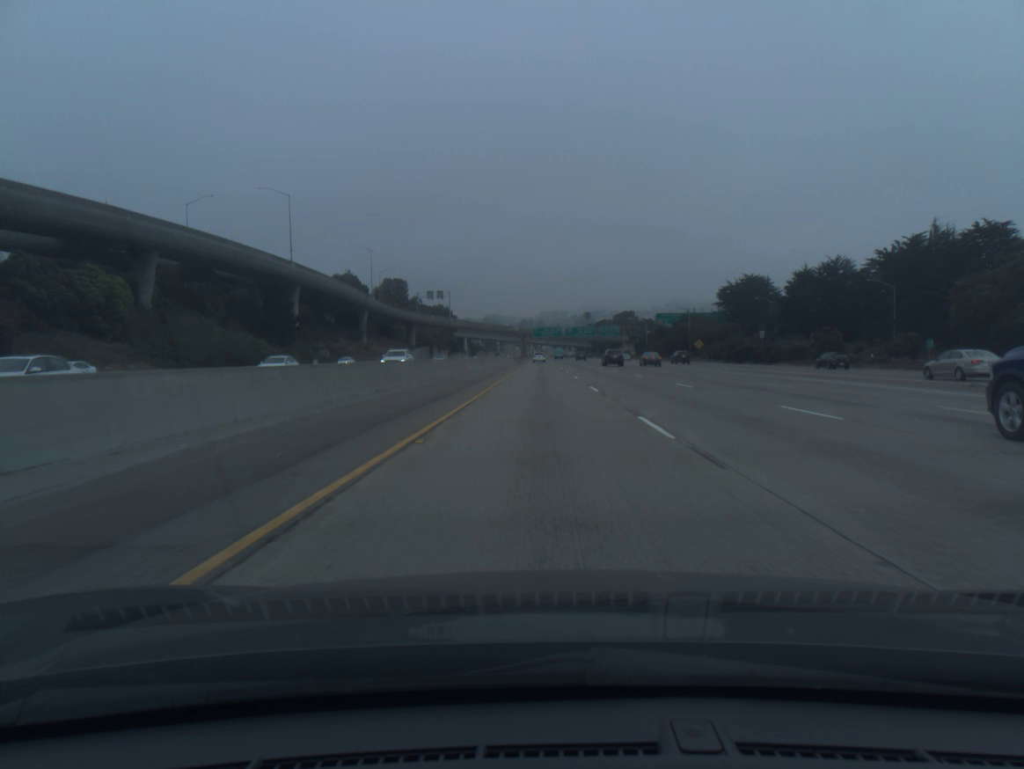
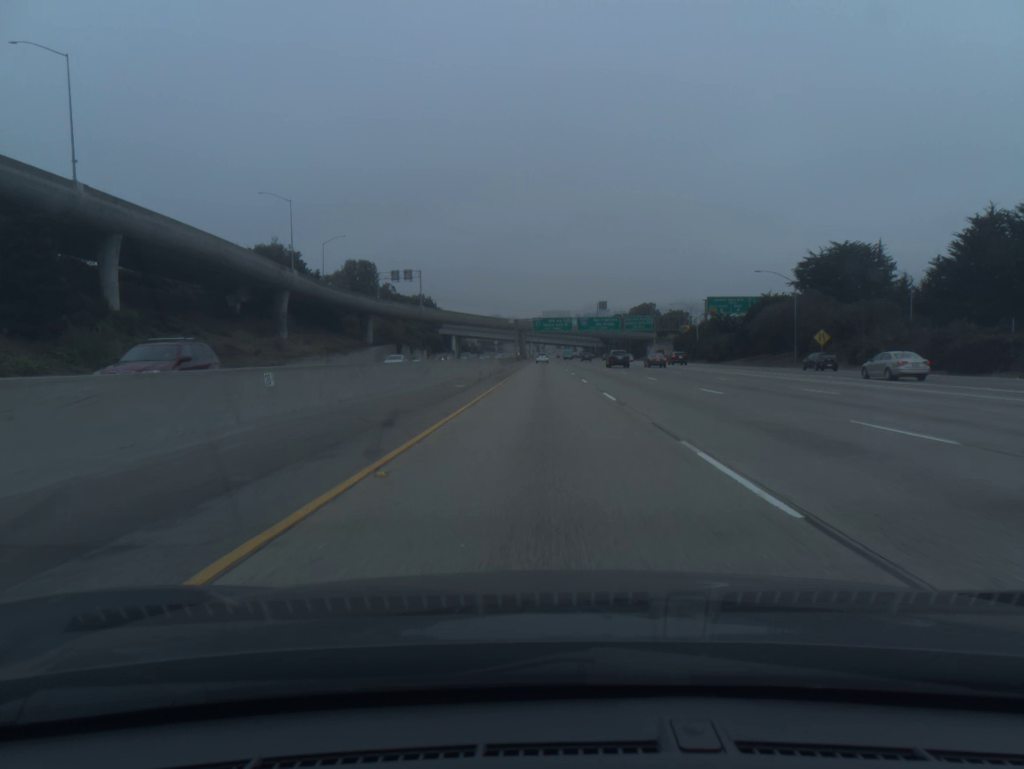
(-0.1, +61.2) m; 0°
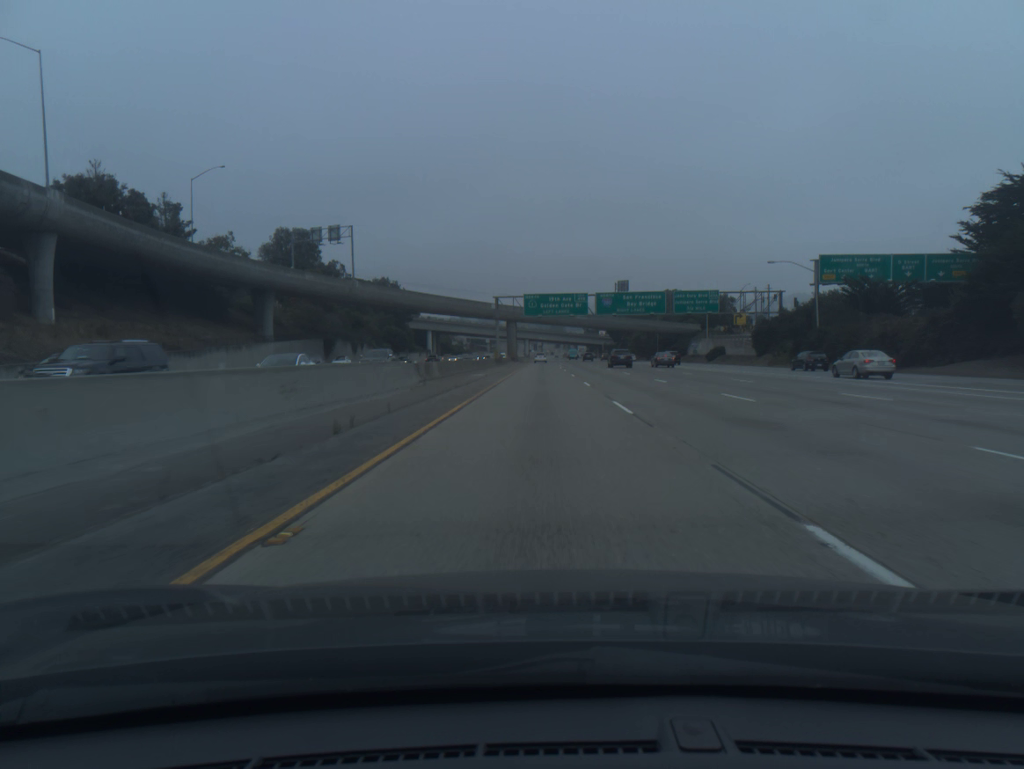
(+0.1, +61.2) m; 0°
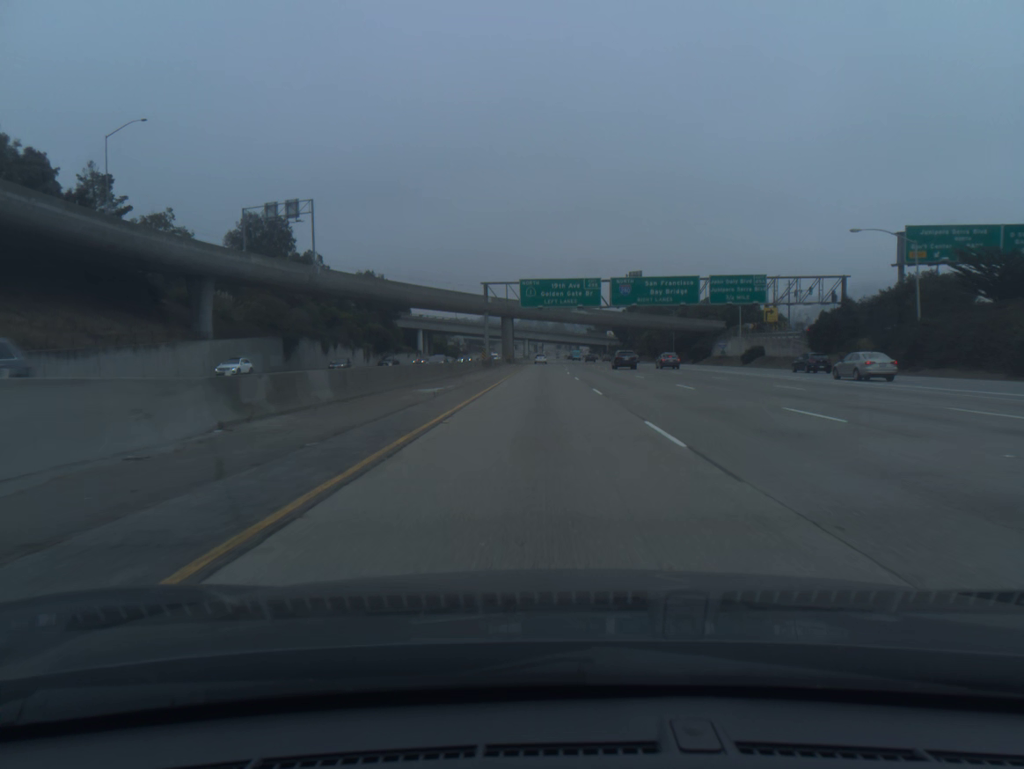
(0.0, +20.4) m; 0°
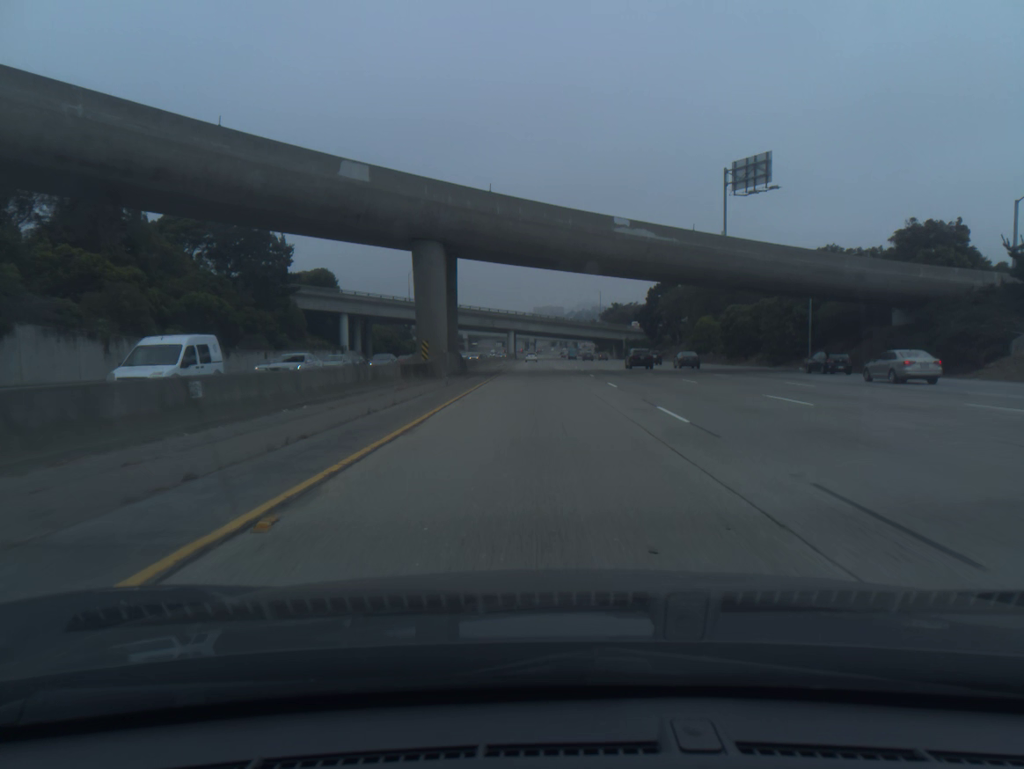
(+0.2, +81.5) m; +1°
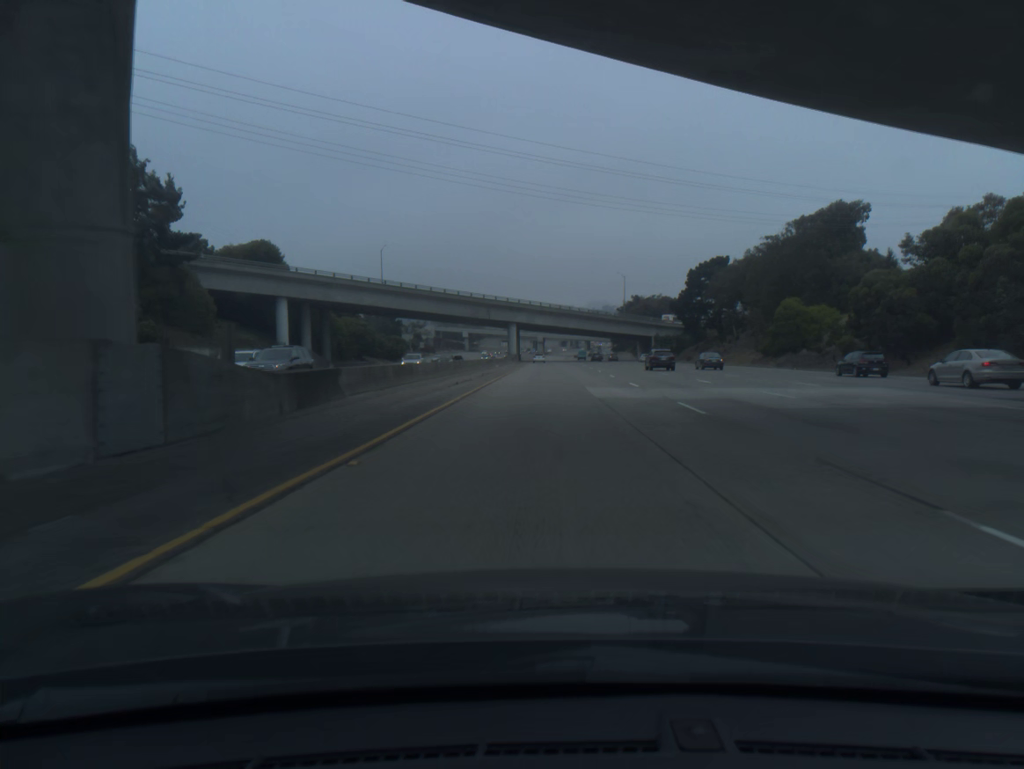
(-0.2, +40.7) m; -1°
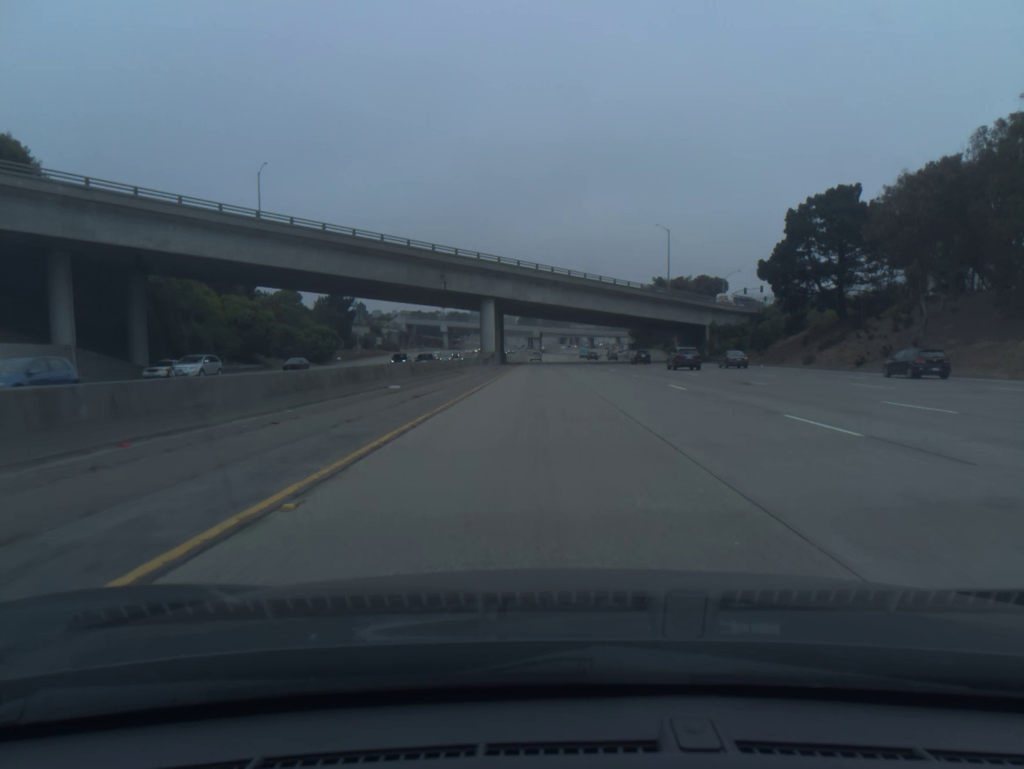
(-0.1, +61.0) m; 0°
